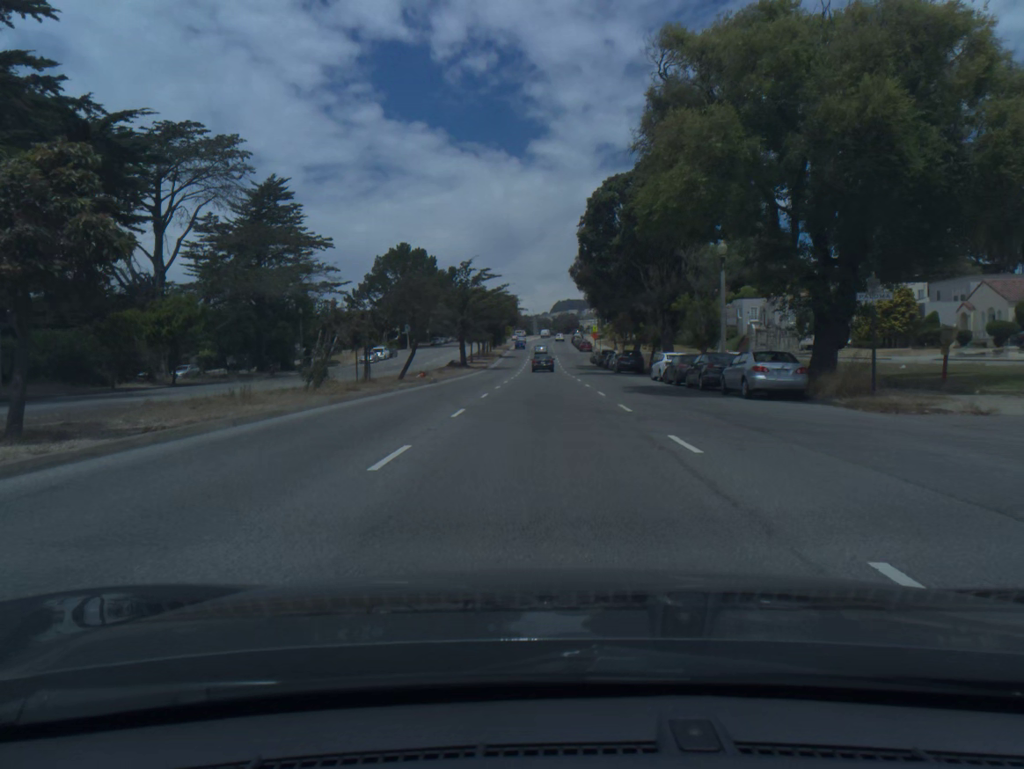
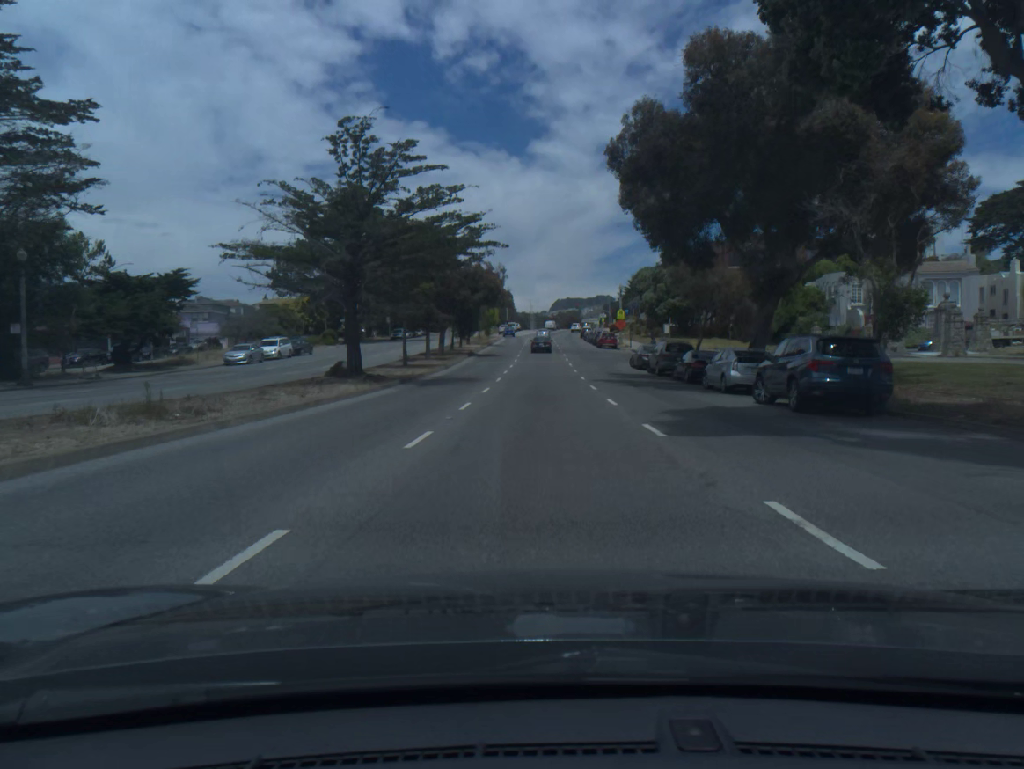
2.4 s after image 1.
(+0.1, +41.5) m; 0°
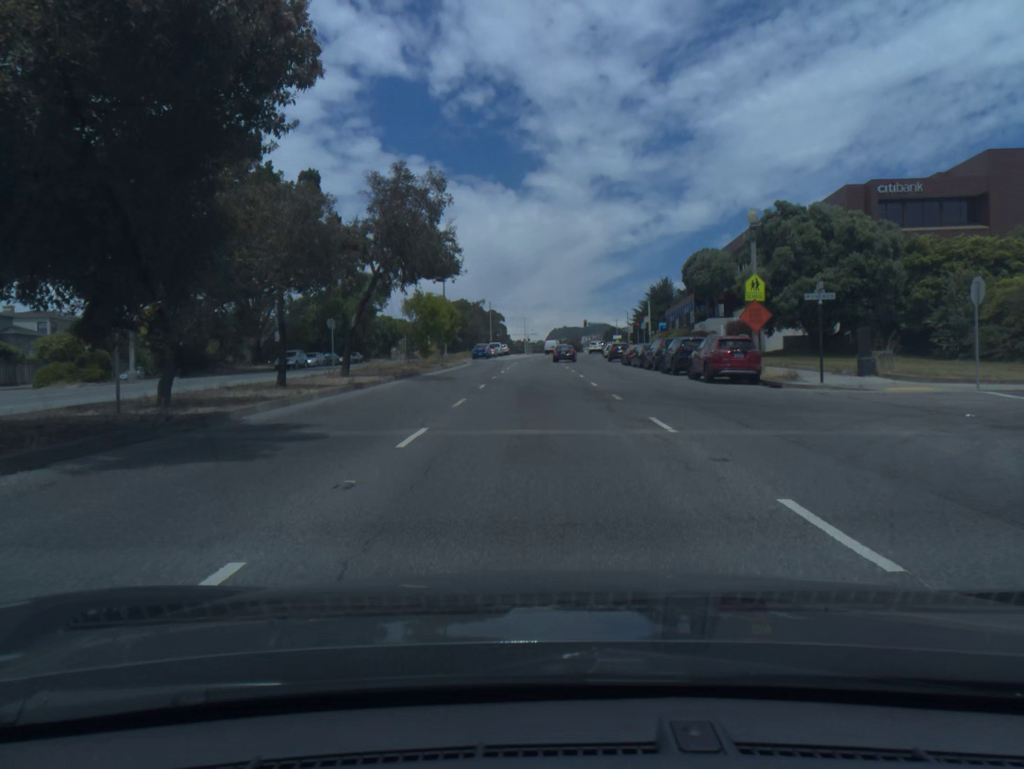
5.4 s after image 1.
(0.0, +51.5) m; 0°
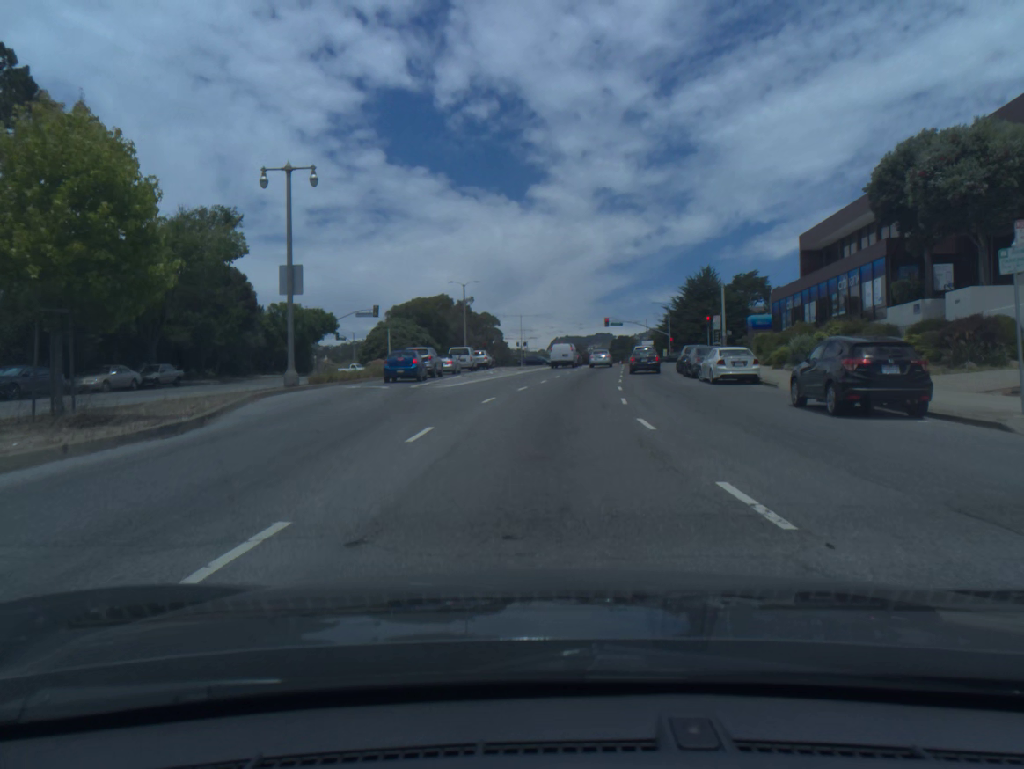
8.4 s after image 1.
(-0.3, +49.2) m; 0°
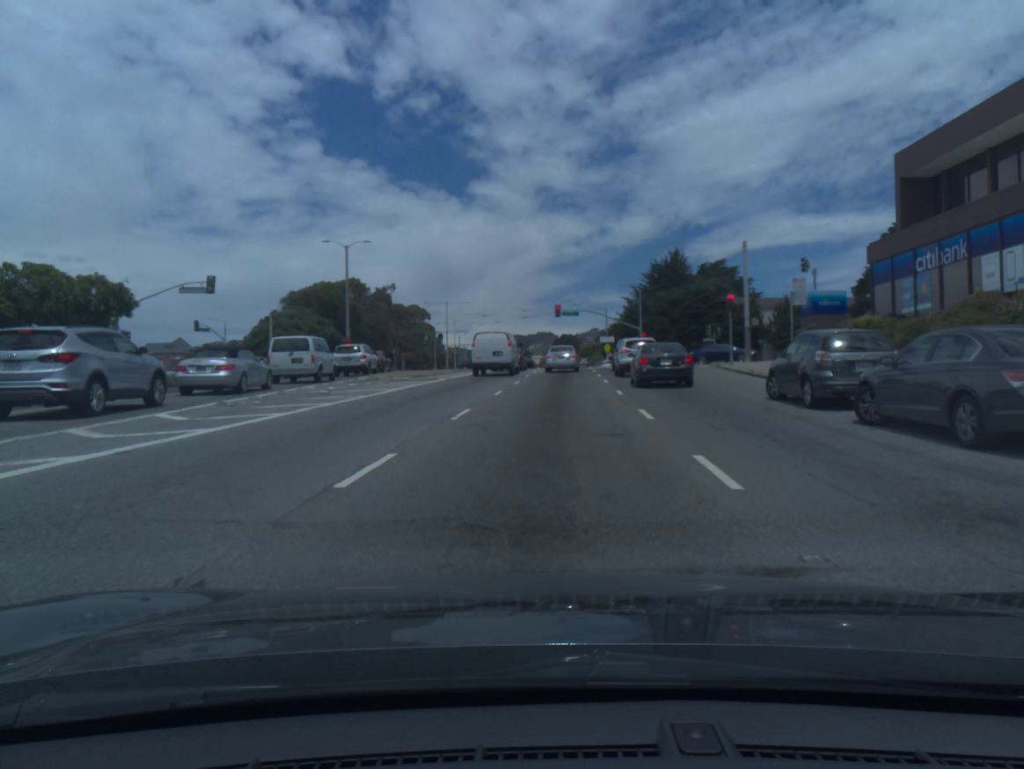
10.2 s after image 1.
(+1.2, +27.7) m; +4°
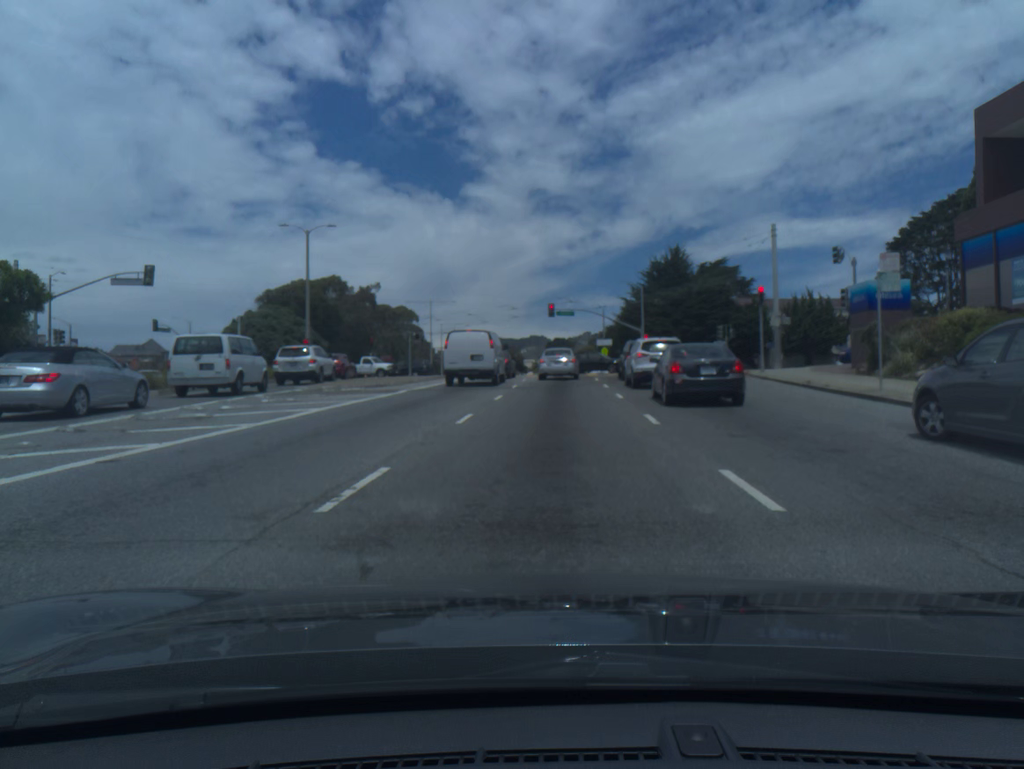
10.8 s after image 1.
(0.0, +7.8) m; +1°
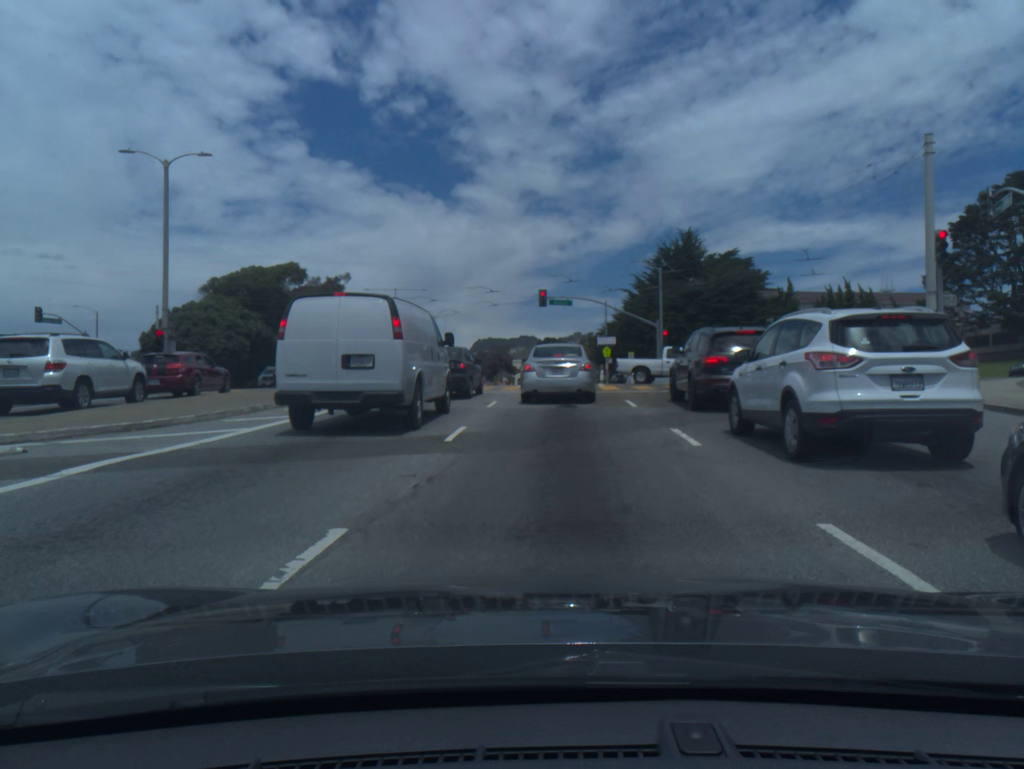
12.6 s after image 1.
(+0.1, +17.7) m; +1°
